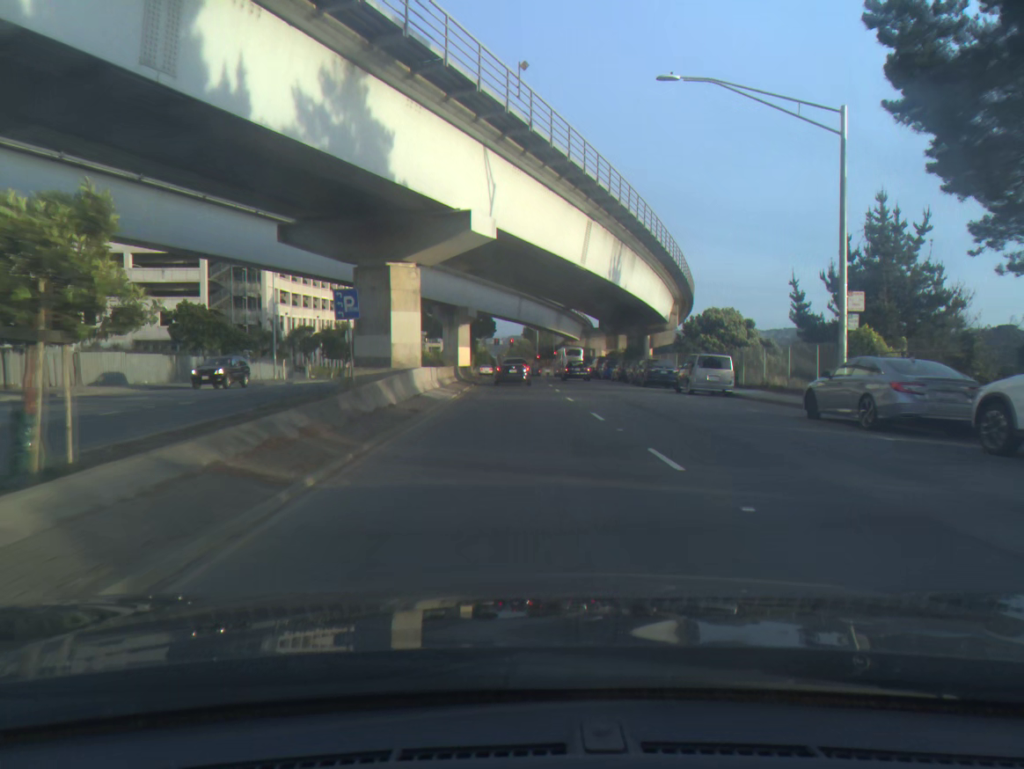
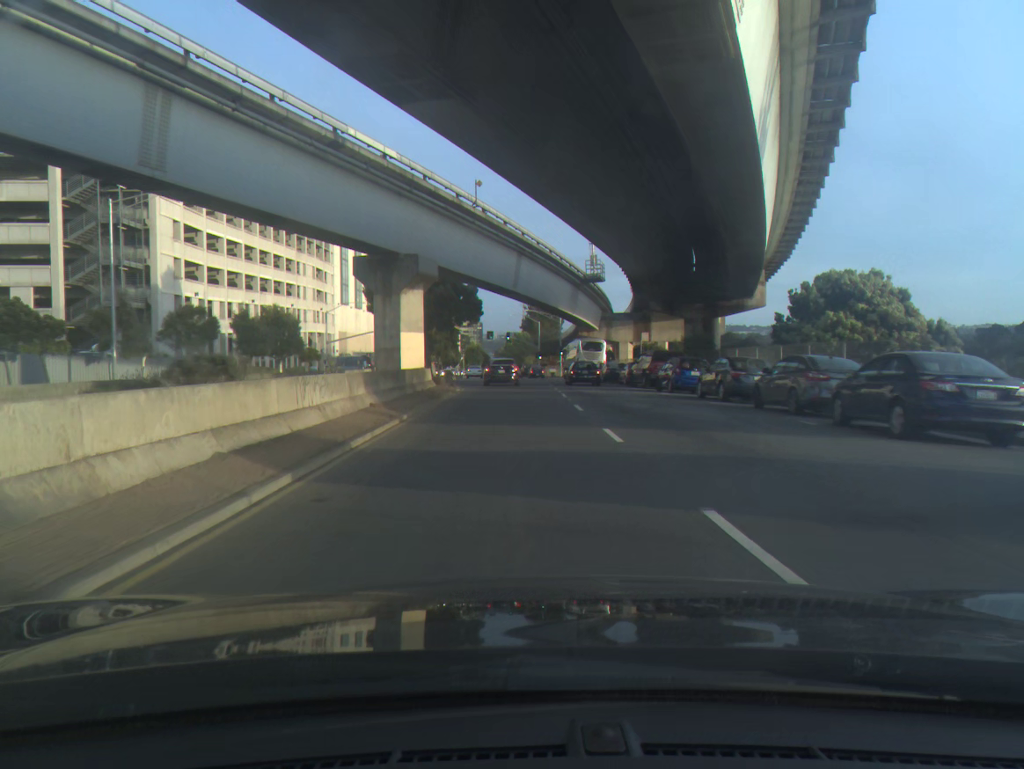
(+0.1, +26.4) m; 0°
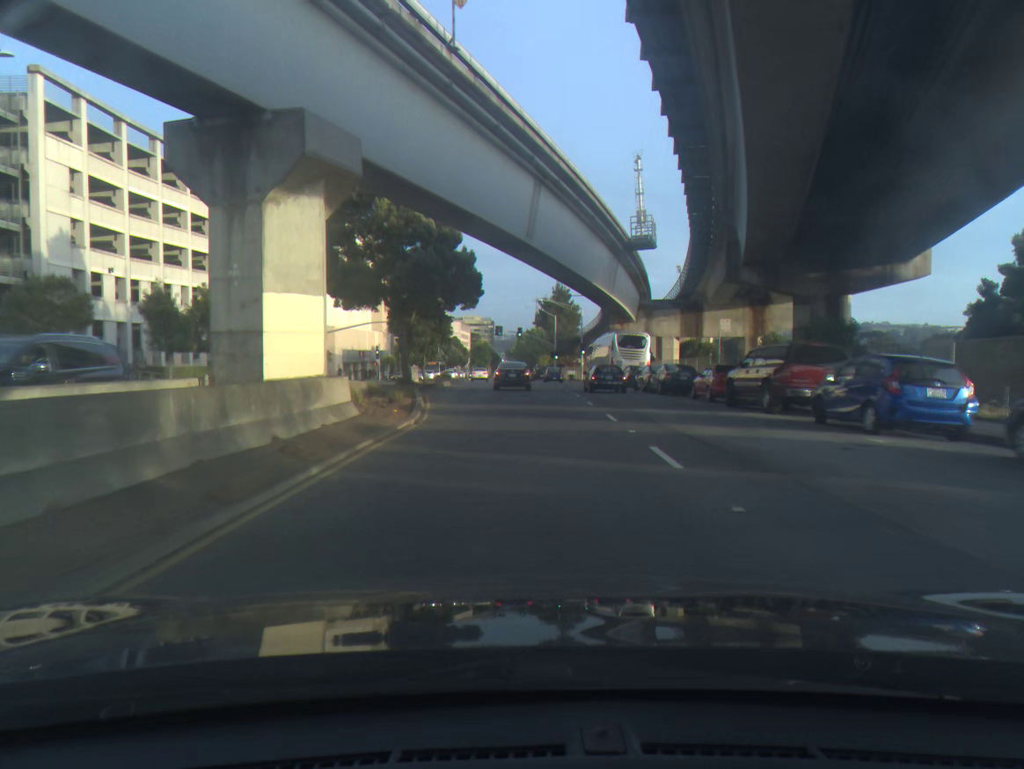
(-0.1, +17.1) m; -1°
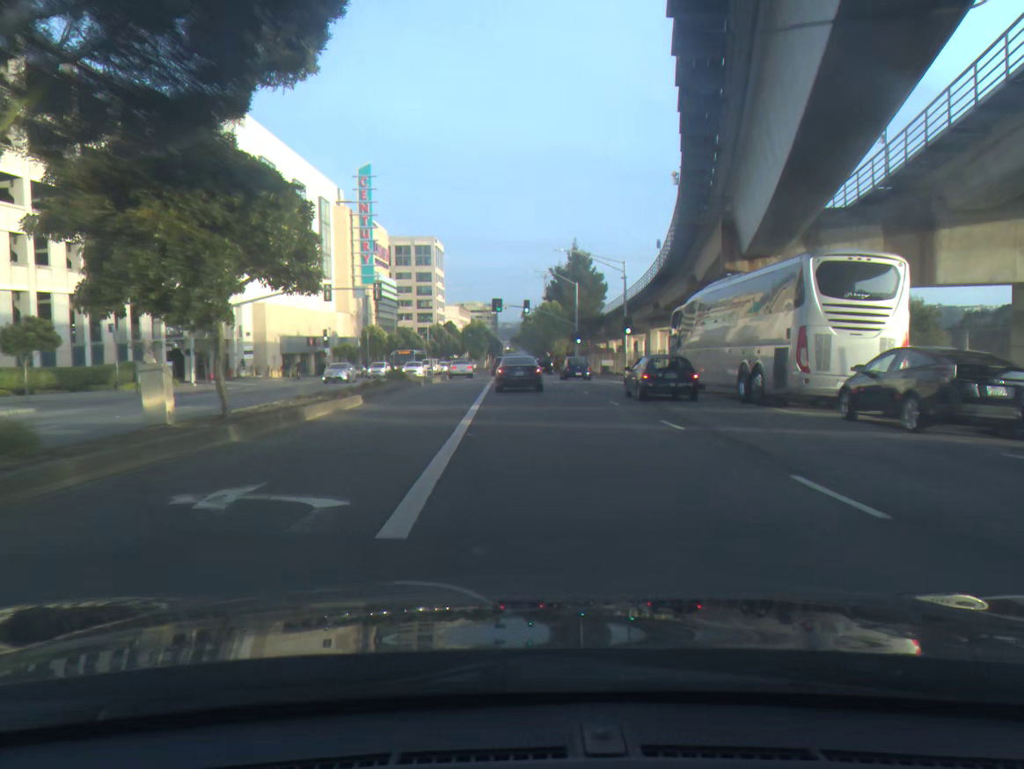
(-0.2, +32.6) m; -1°
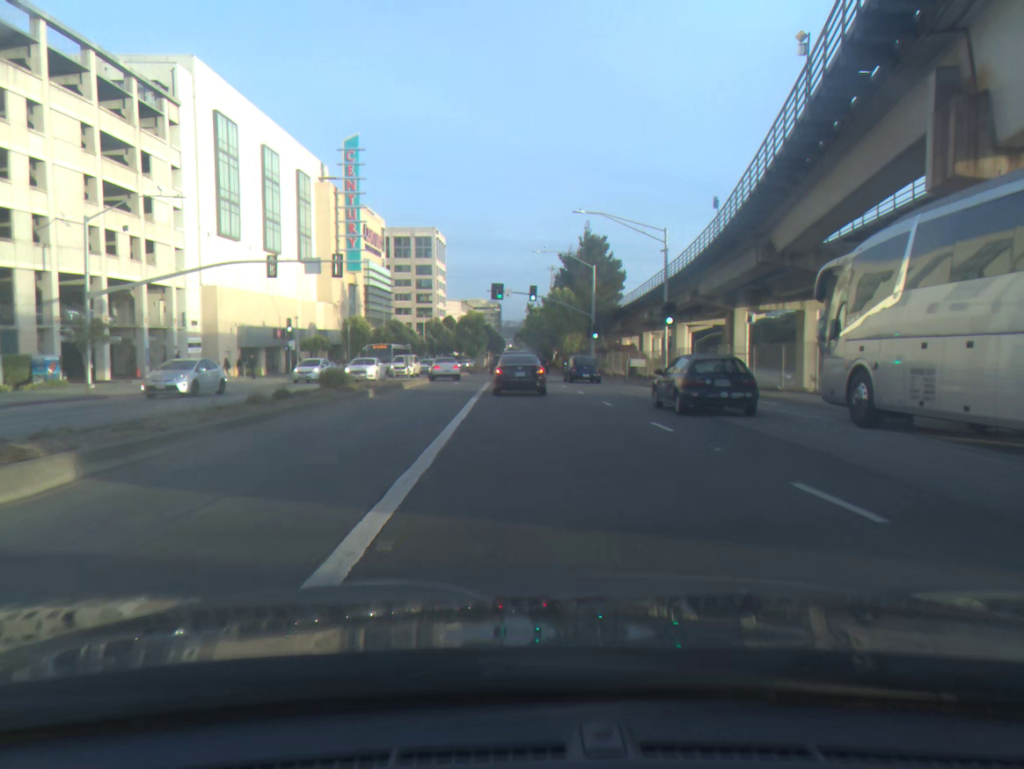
(-0.1, +14.8) m; 0°
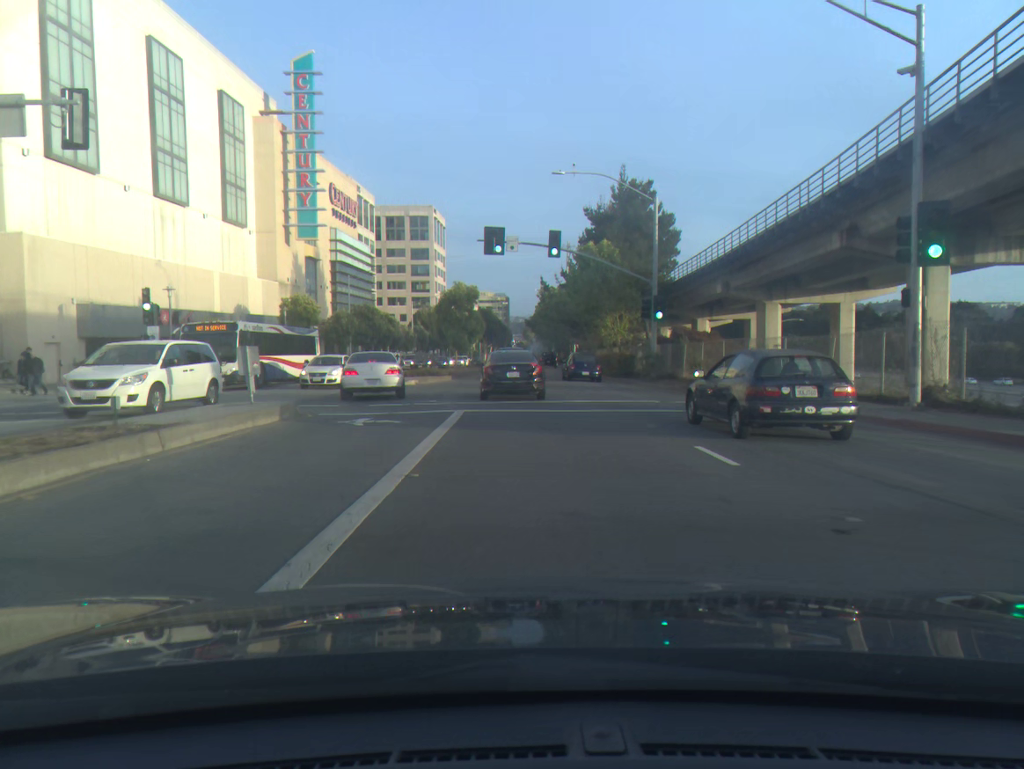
(-0.1, +26.5) m; 0°
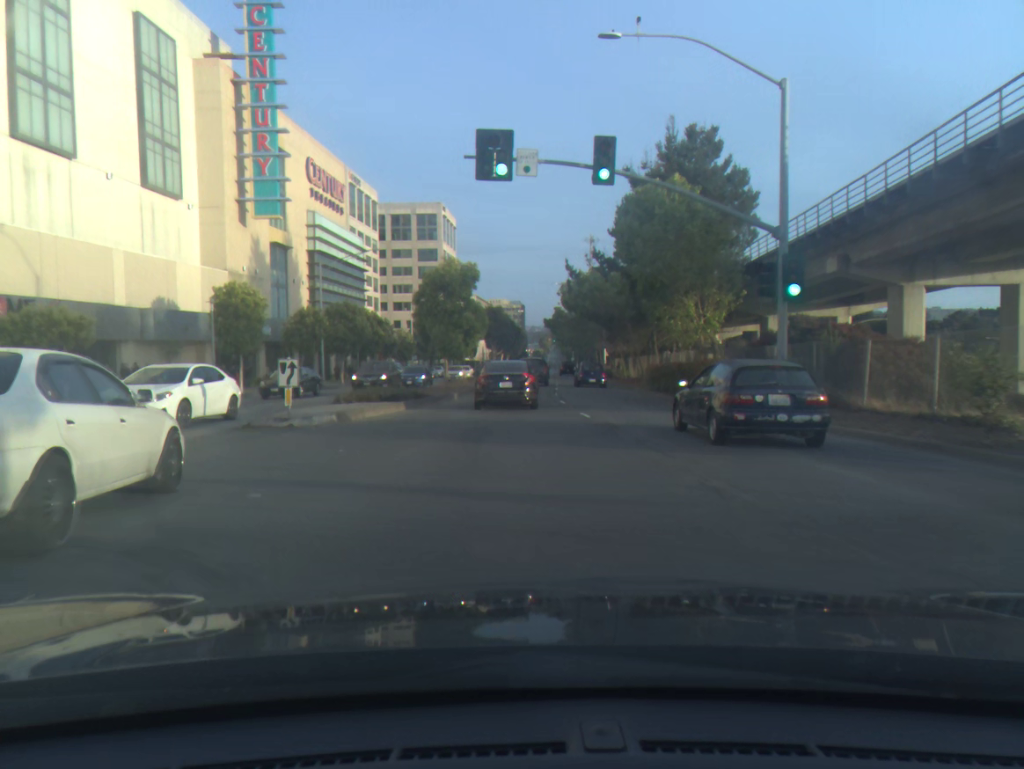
(-0.1, +18.1) m; -1°
